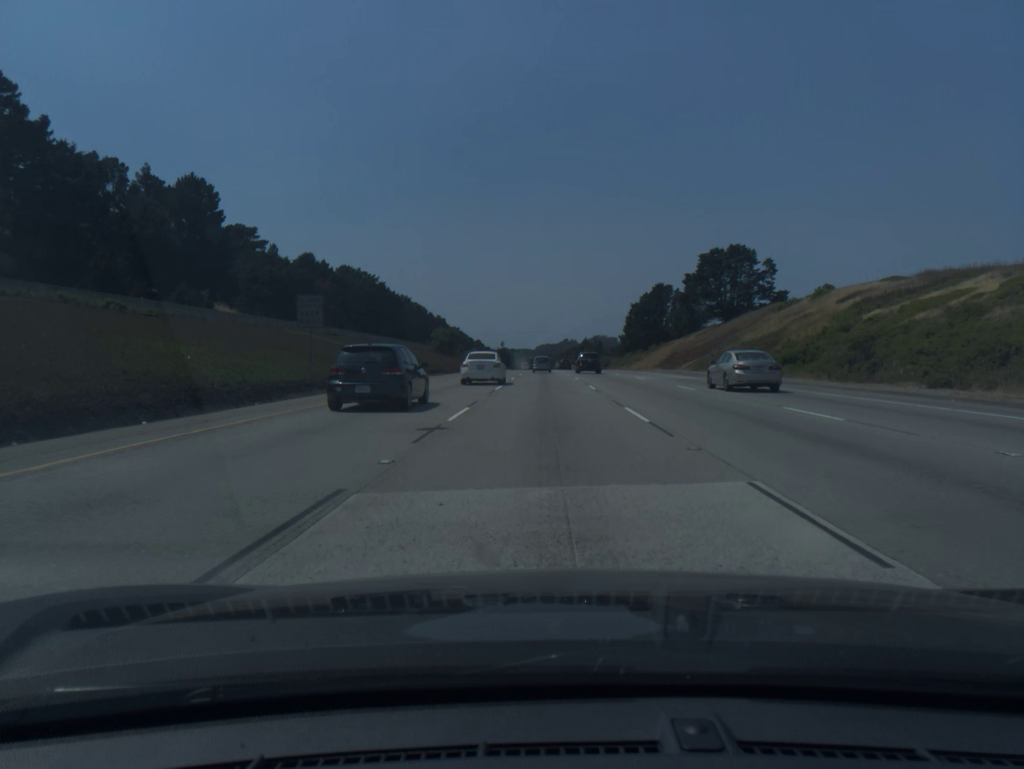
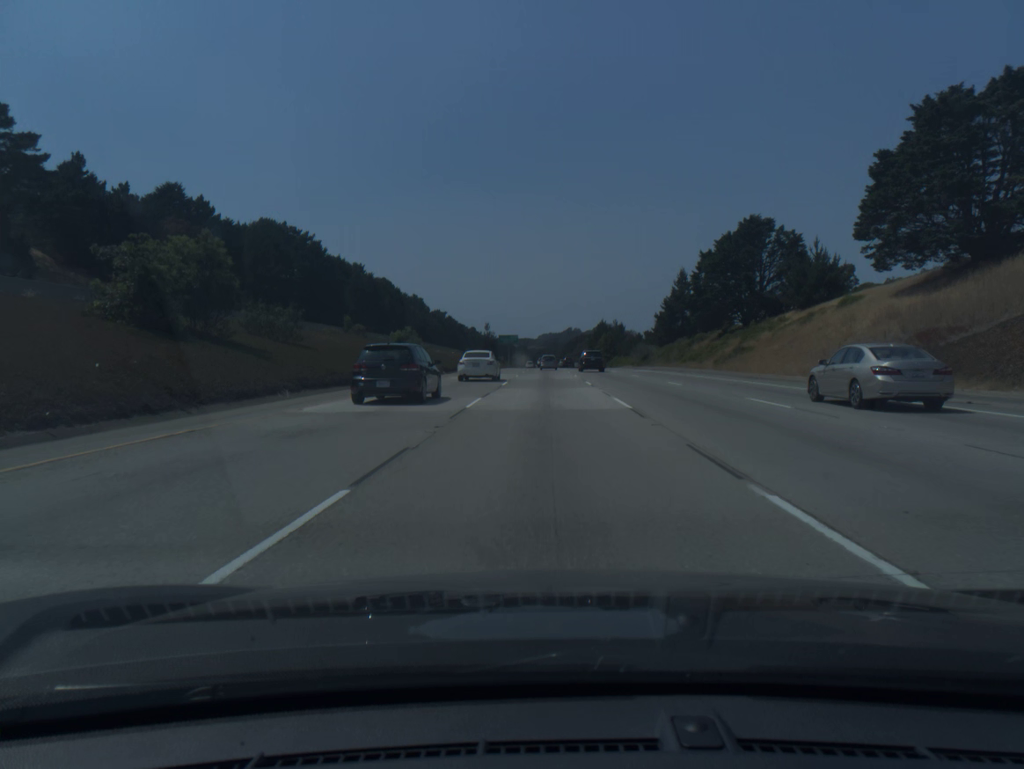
(+0.1, +84.4) m; 0°
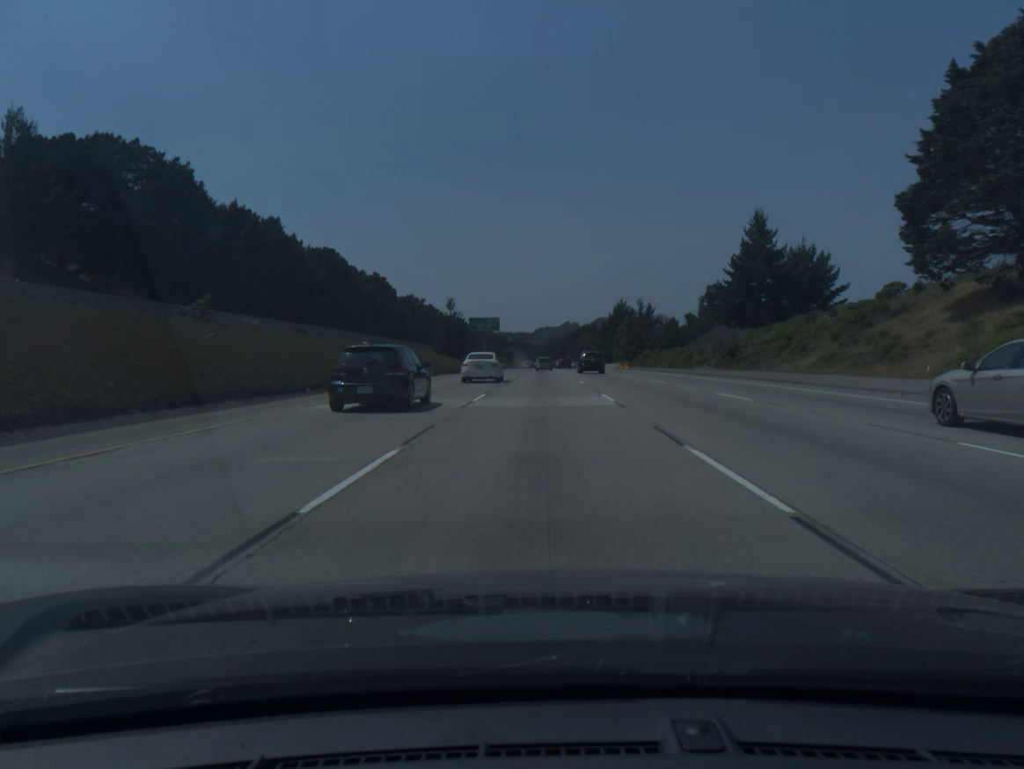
(+0.1, +70.0) m; 0°
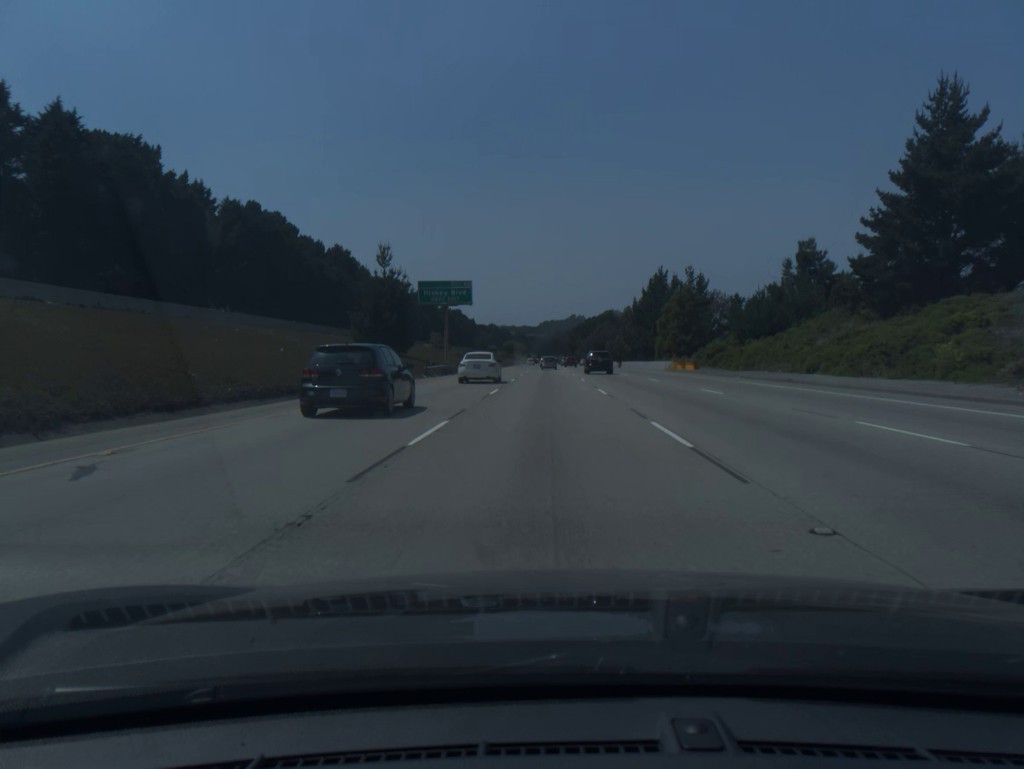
(-0.1, +54.0) m; 0°
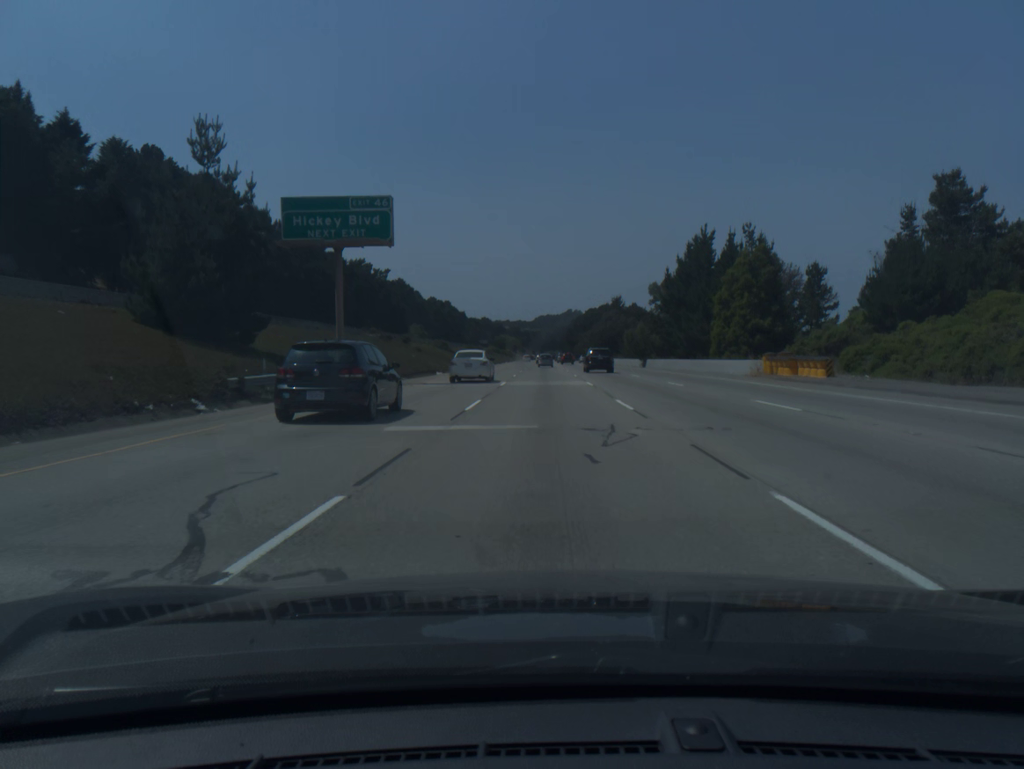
(0.0, +36.7) m; 0°
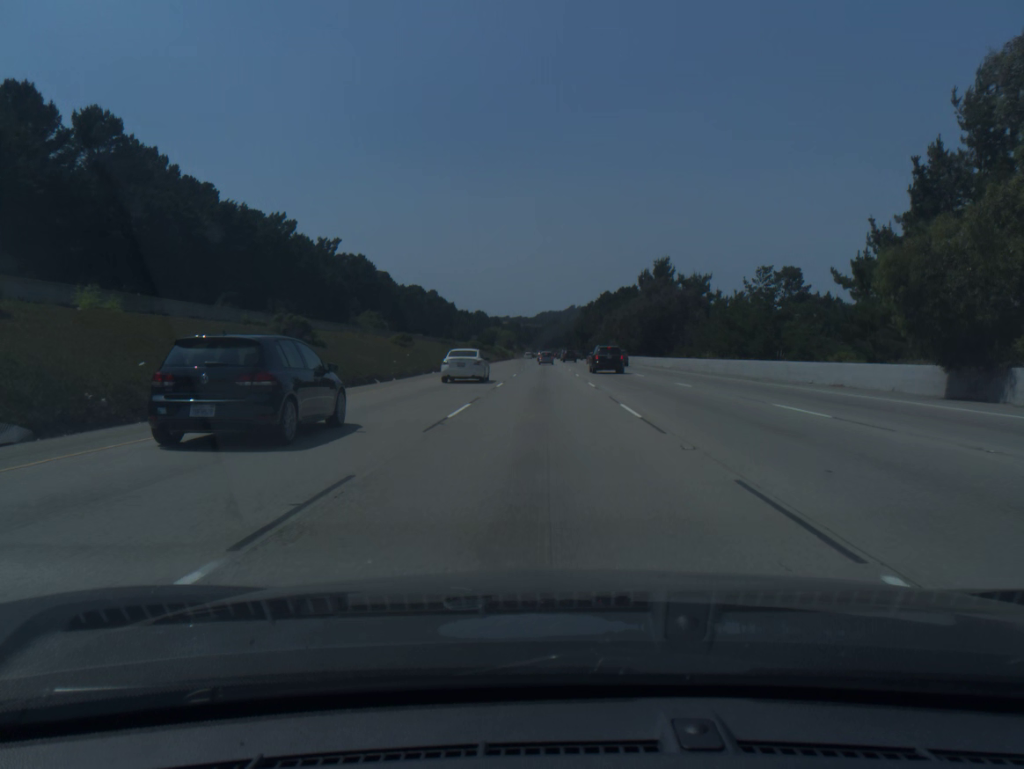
(+0.2, +75.4) m; 0°
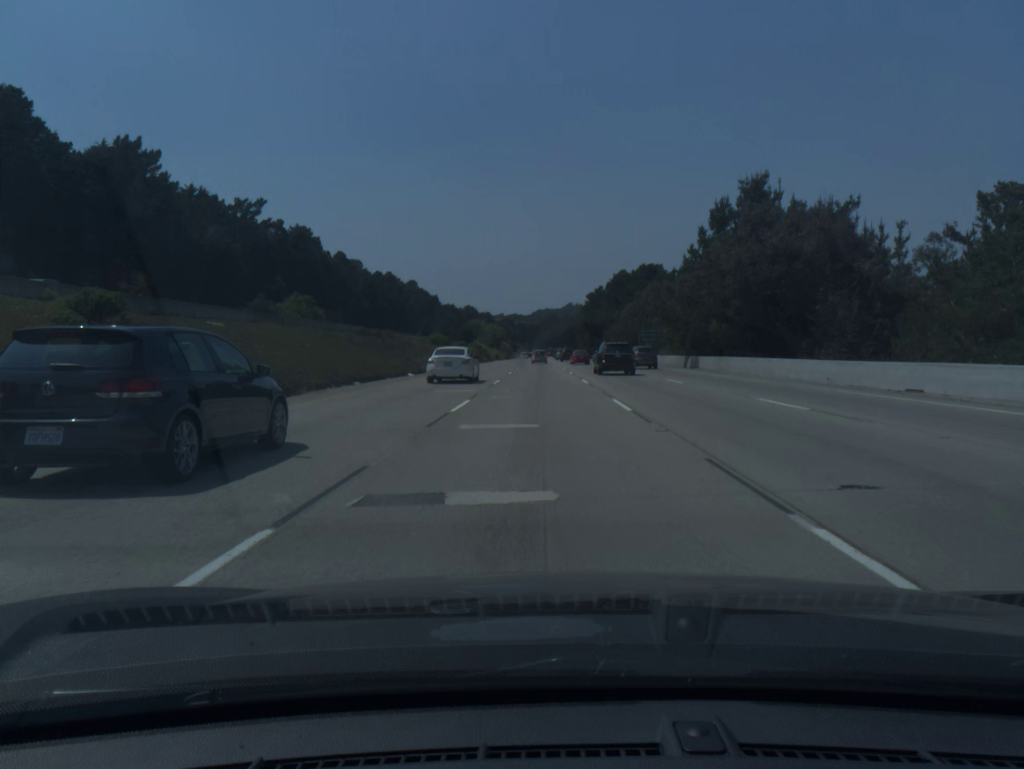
(+0.1, +57.5) m; 0°
